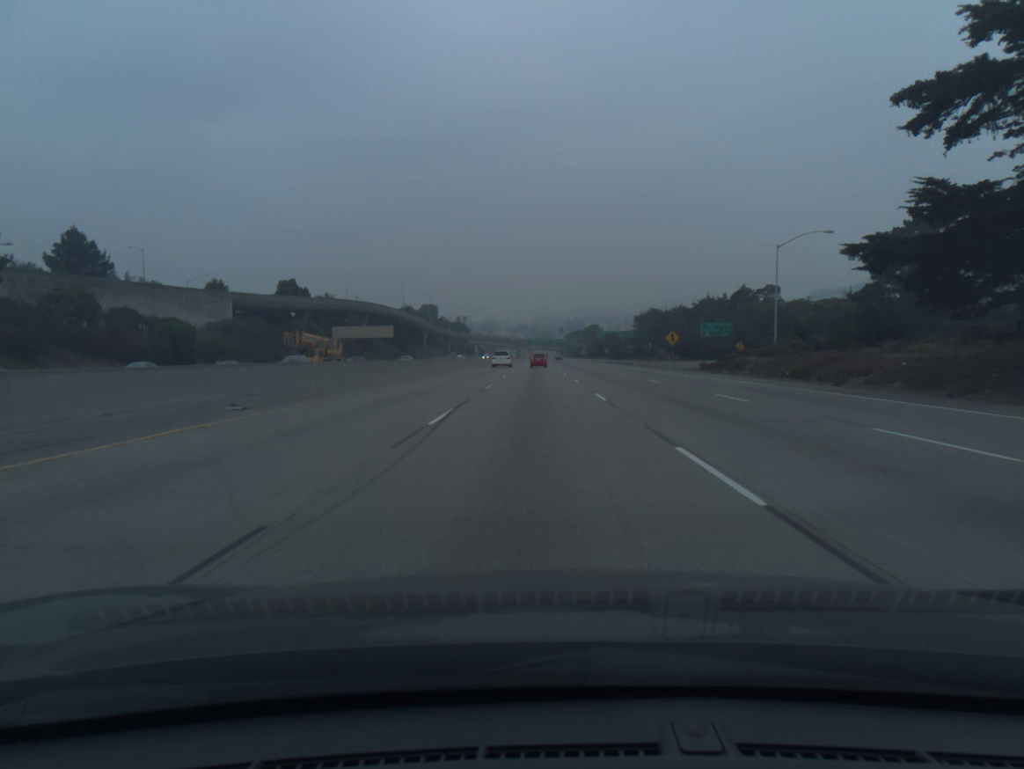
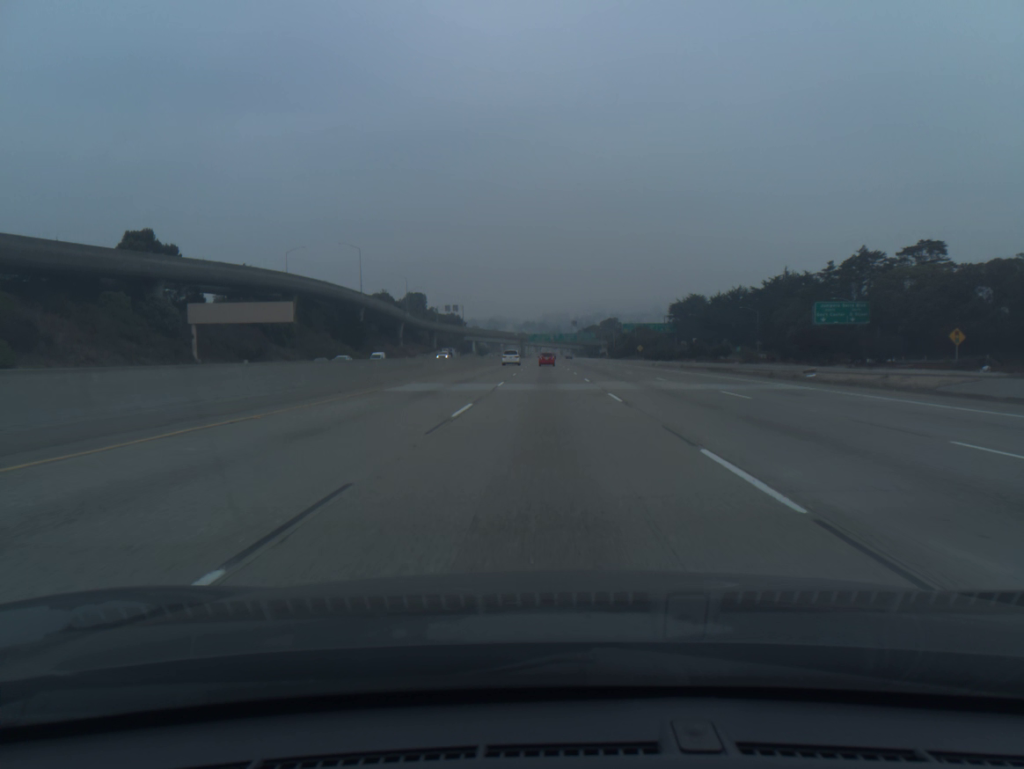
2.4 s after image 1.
(-0.5, +71.4) m; -1°
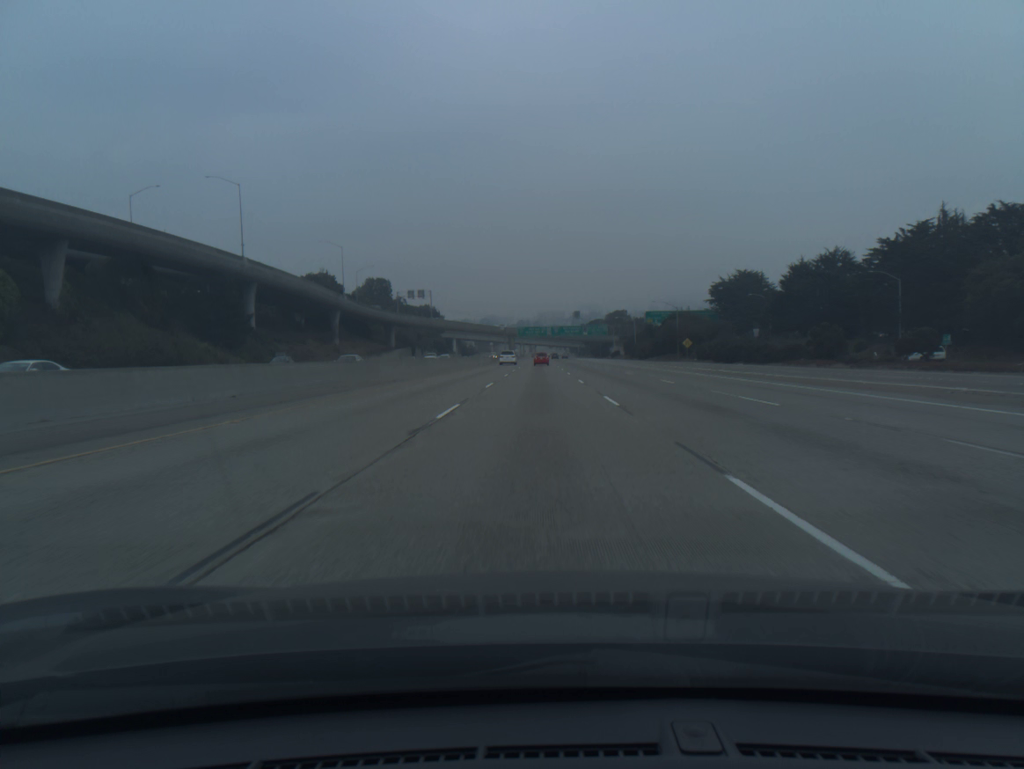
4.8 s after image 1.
(+0.4, +73.4) m; 0°
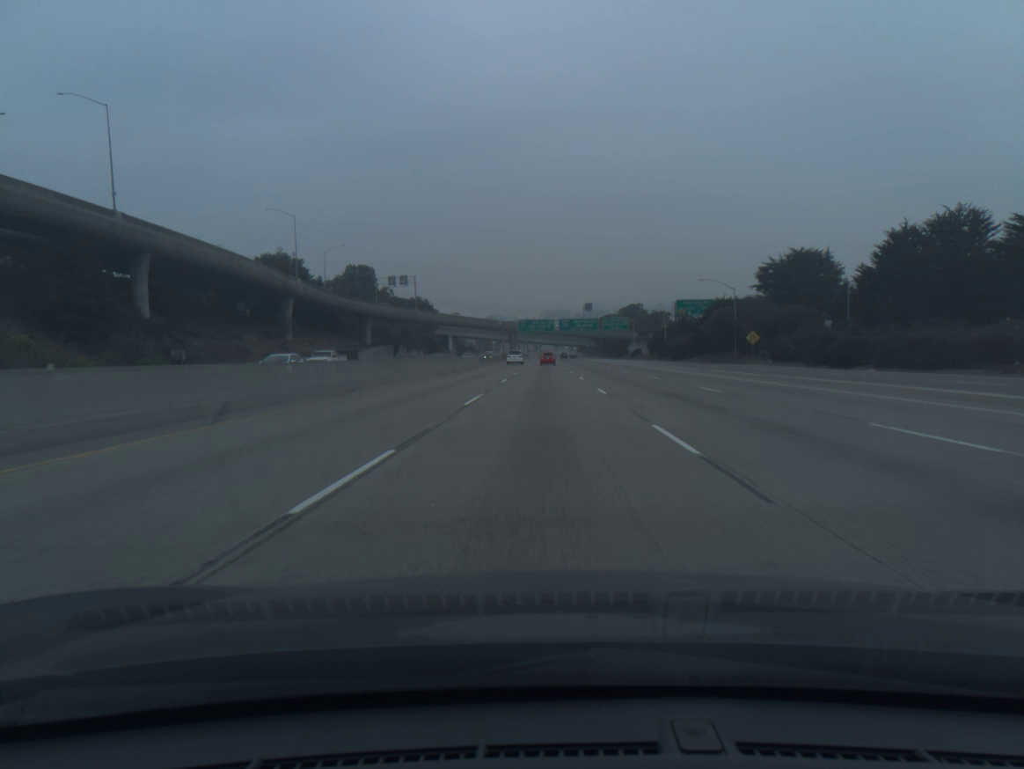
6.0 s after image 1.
(-0.1, +37.3) m; 0°
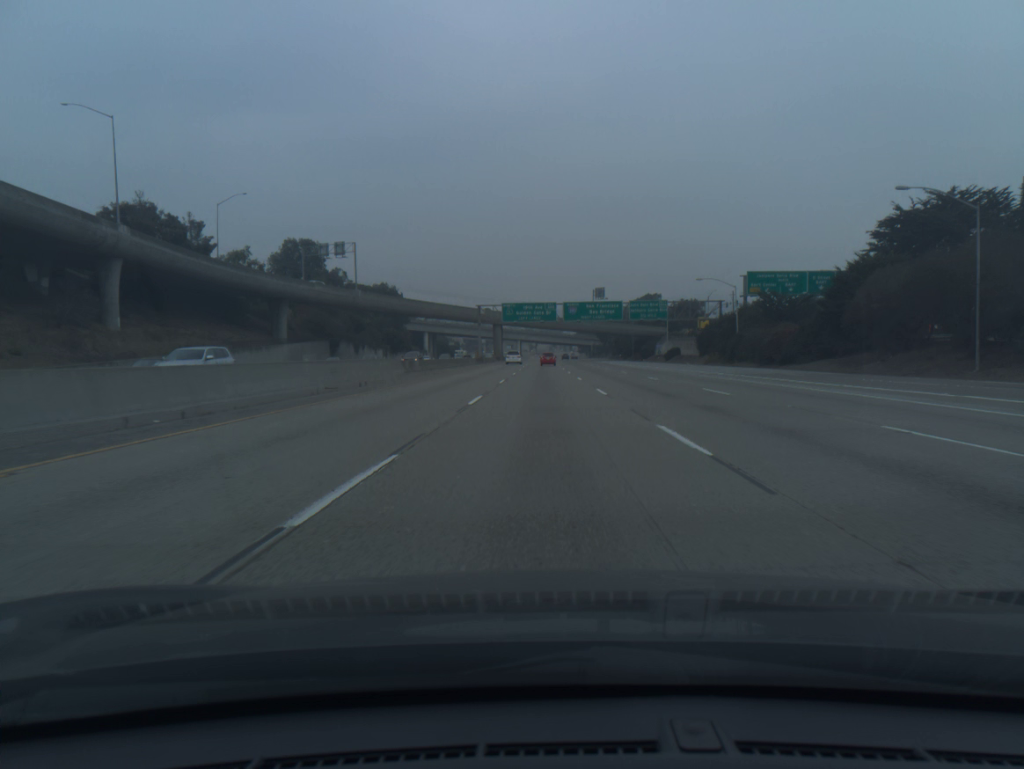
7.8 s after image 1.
(+0.1, +56.7) m; 0°
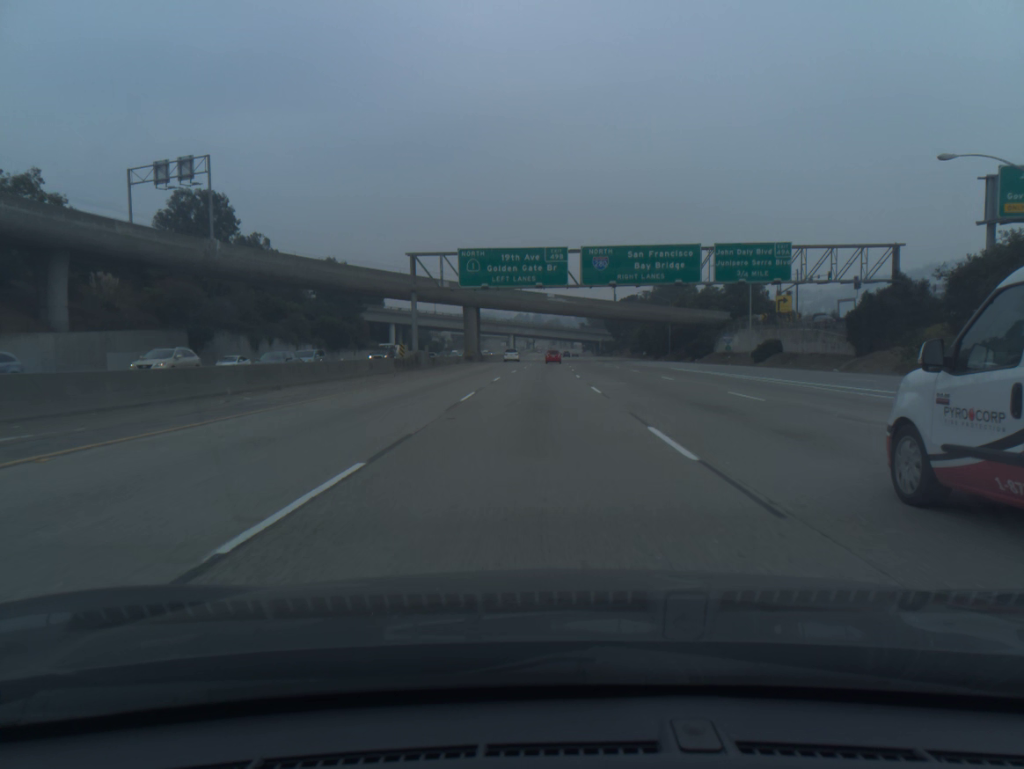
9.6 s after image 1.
(+0.2, +57.5) m; 0°
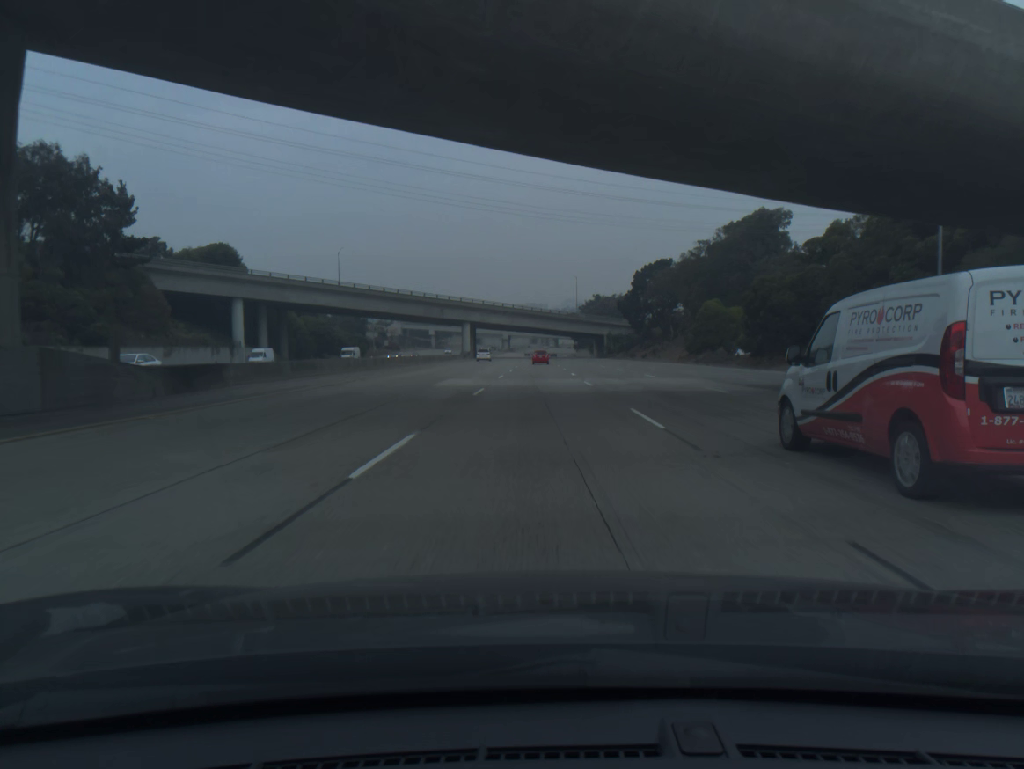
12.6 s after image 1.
(+0.9, +96.5) m; +1°
